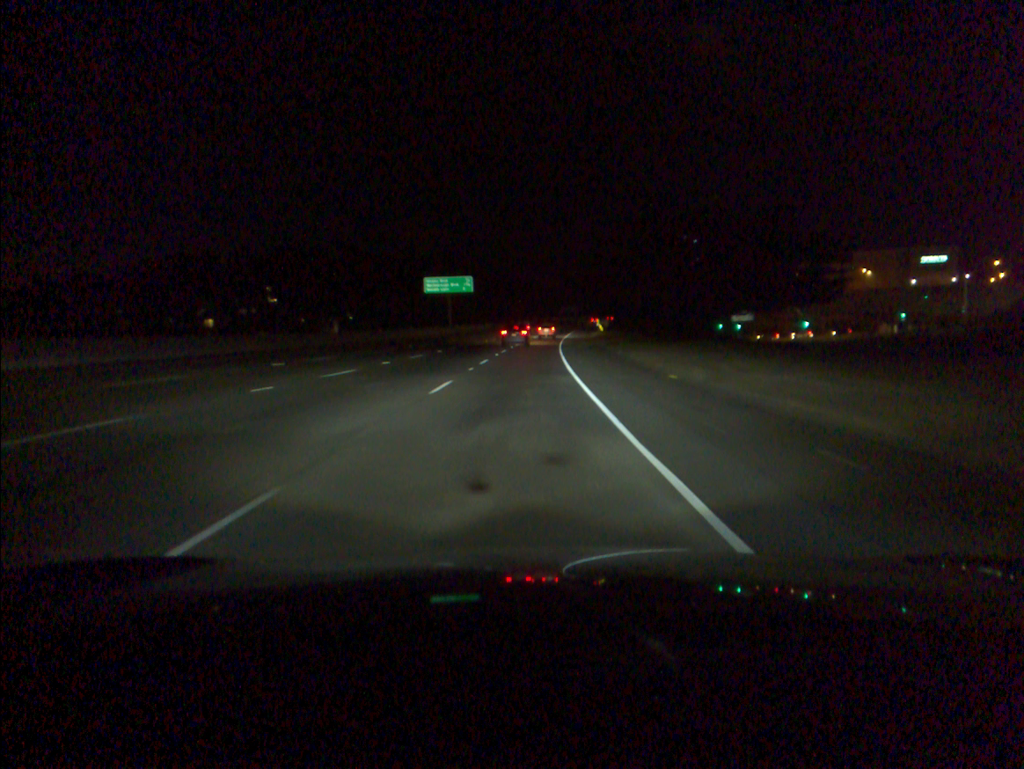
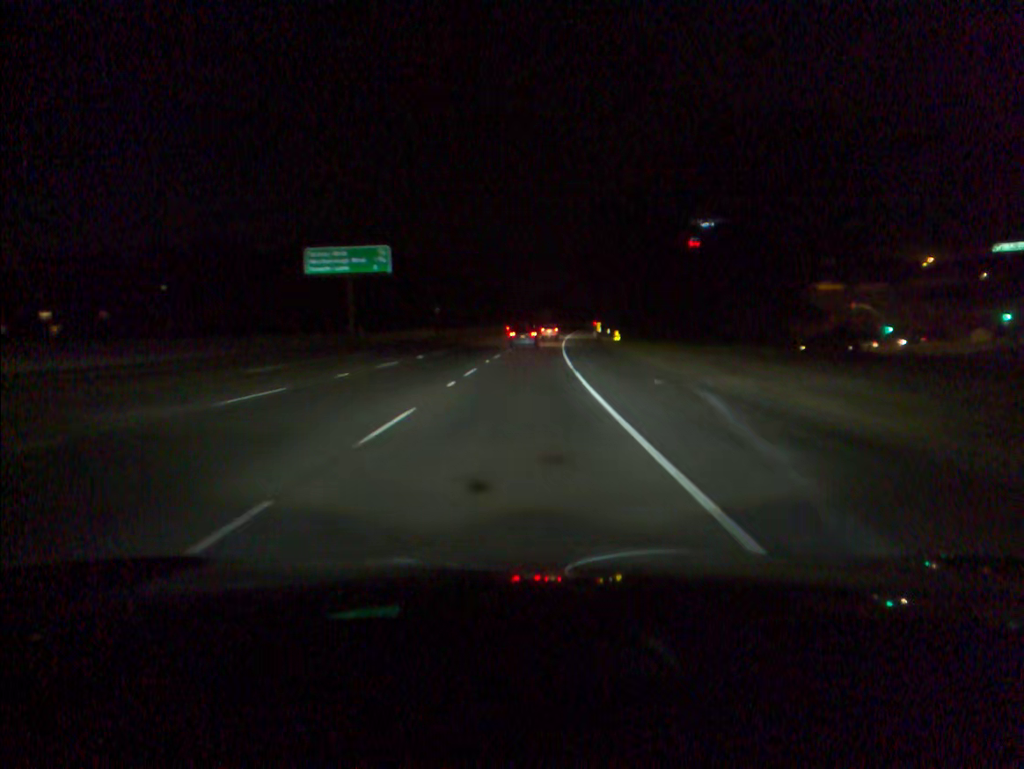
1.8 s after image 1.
(+0.9, +51.1) m; +2°
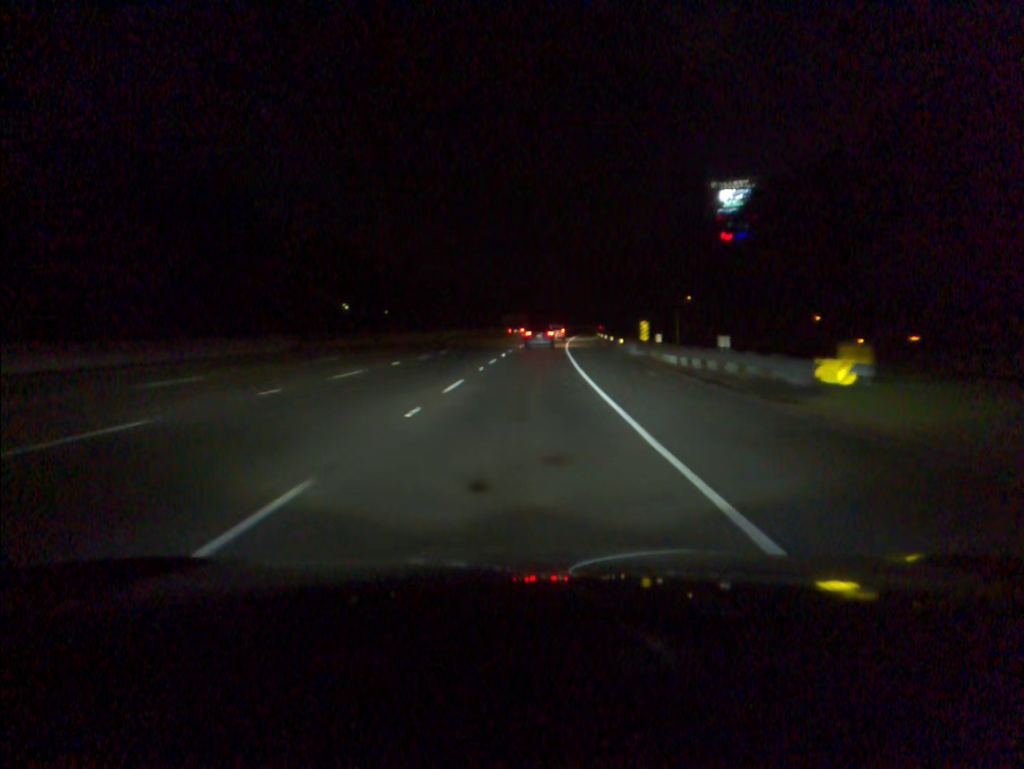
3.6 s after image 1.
(+1.0, +50.5) m; +2°
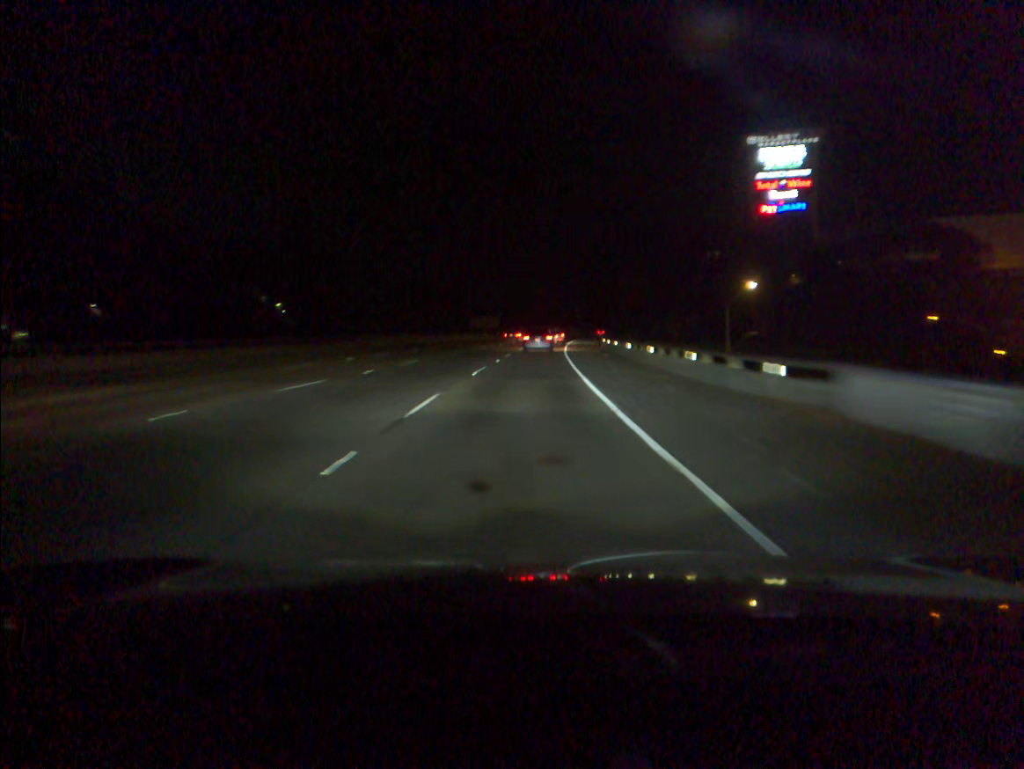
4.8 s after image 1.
(+0.5, +33.3) m; +2°
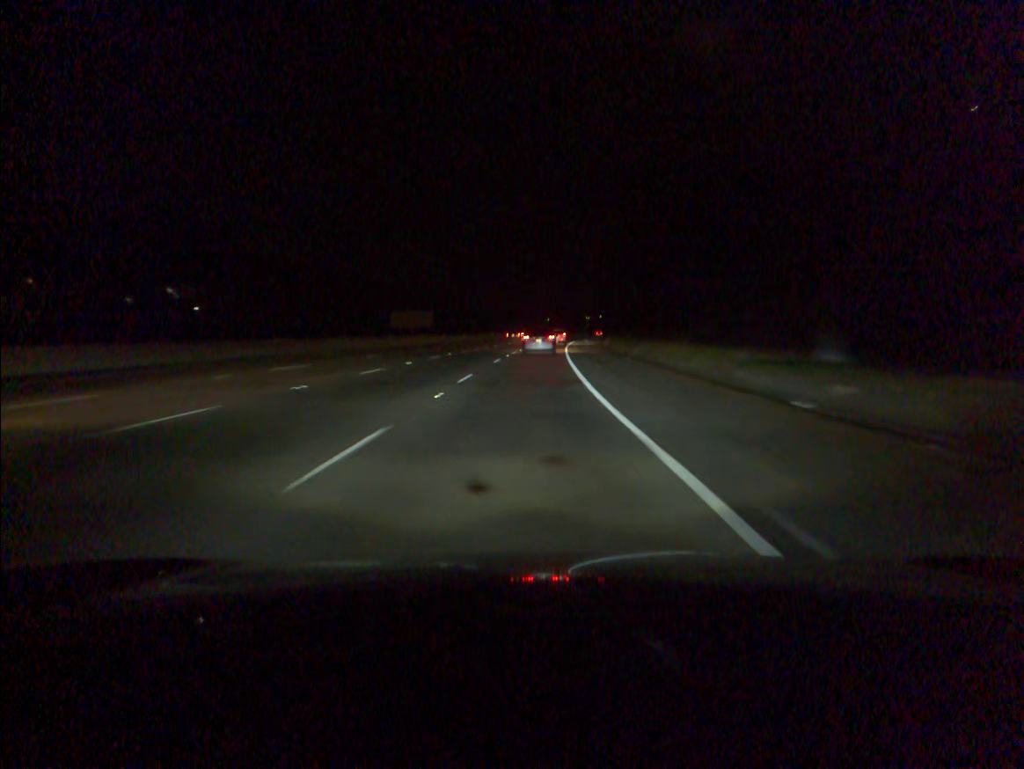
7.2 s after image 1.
(+1.8, +64.9) m; +3°
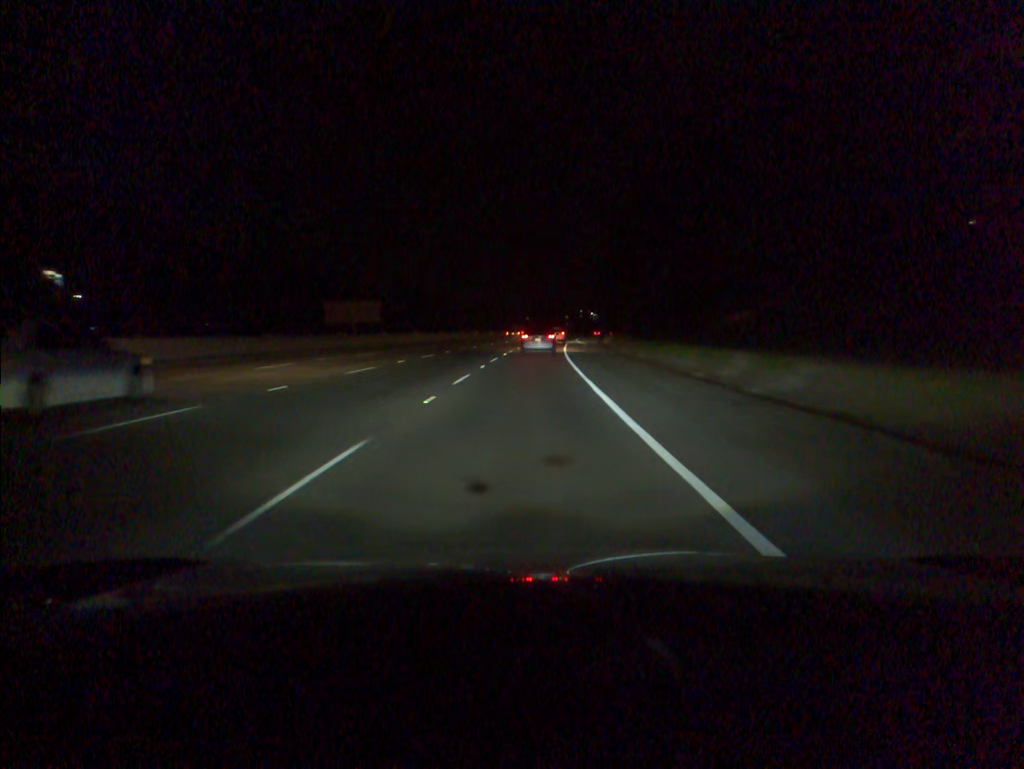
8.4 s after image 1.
(+0.4, +30.7) m; +2°
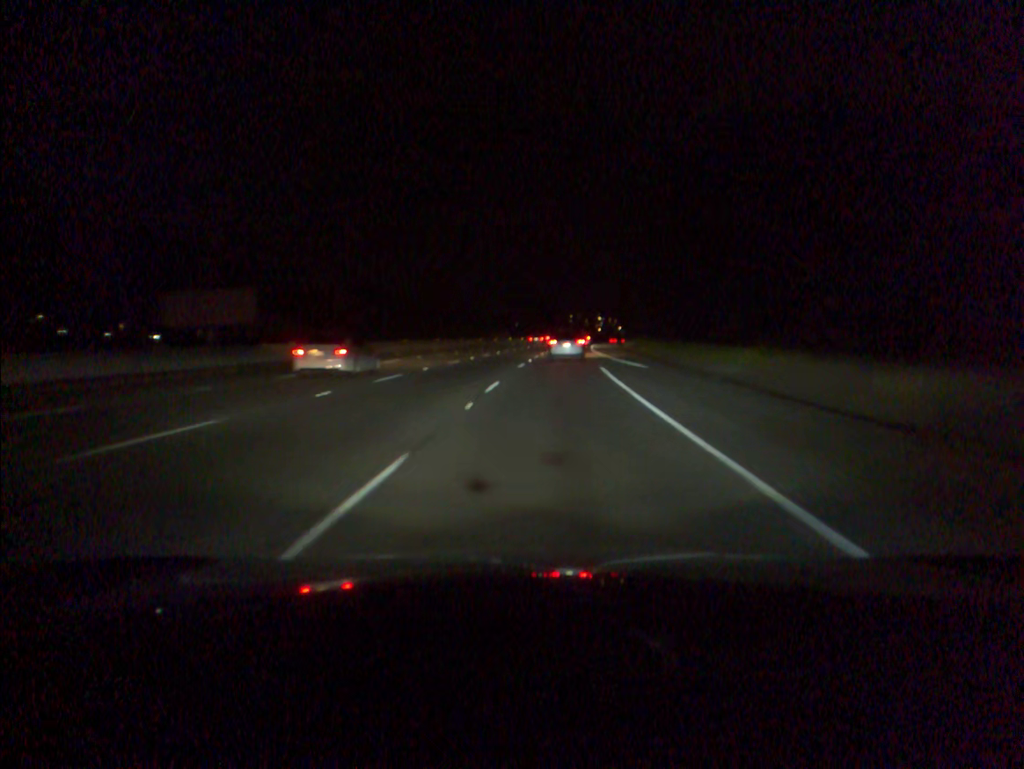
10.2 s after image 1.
(+0.5, +44.5) m; +1°
